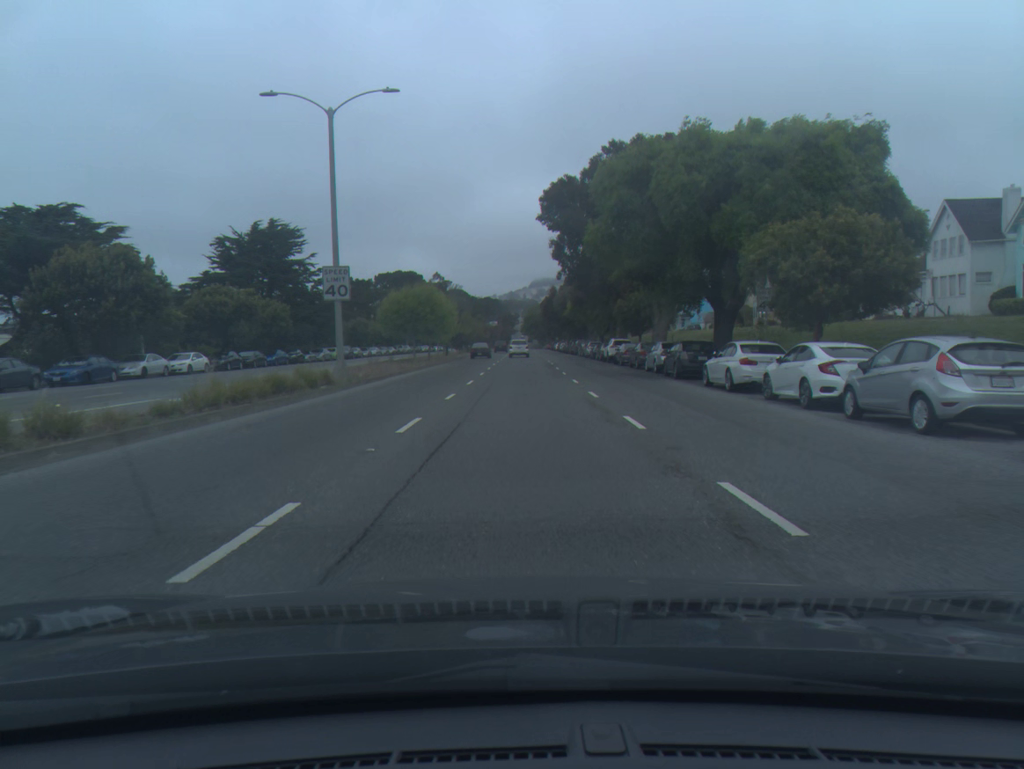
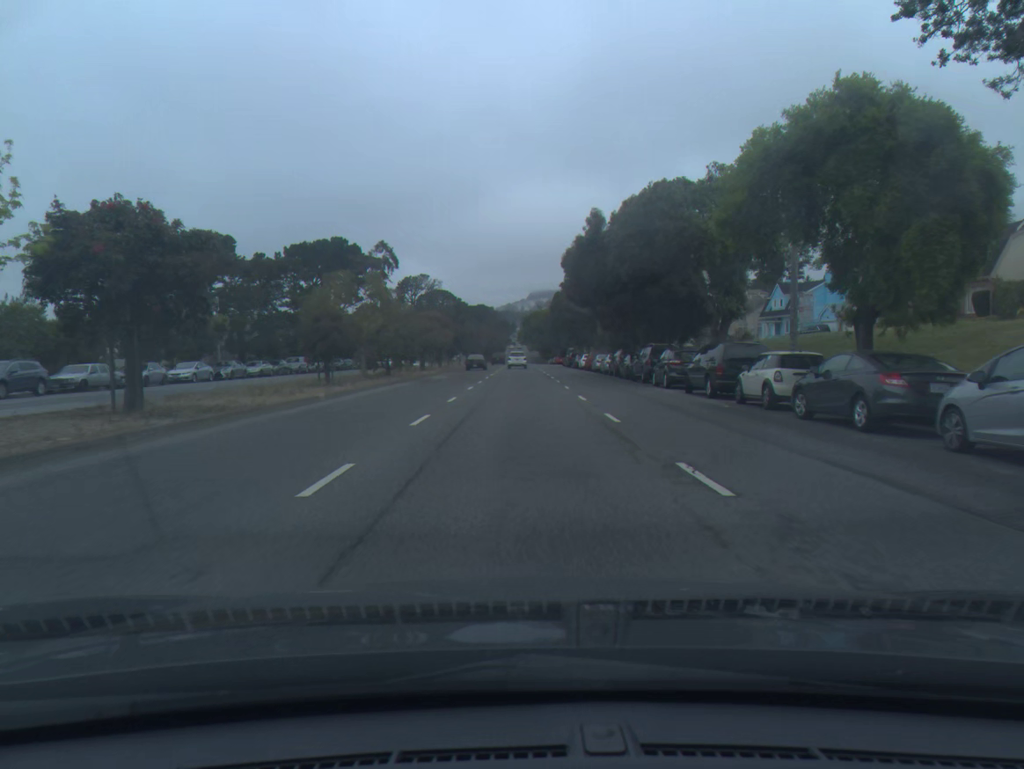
(+0.3, +63.4) m; 0°
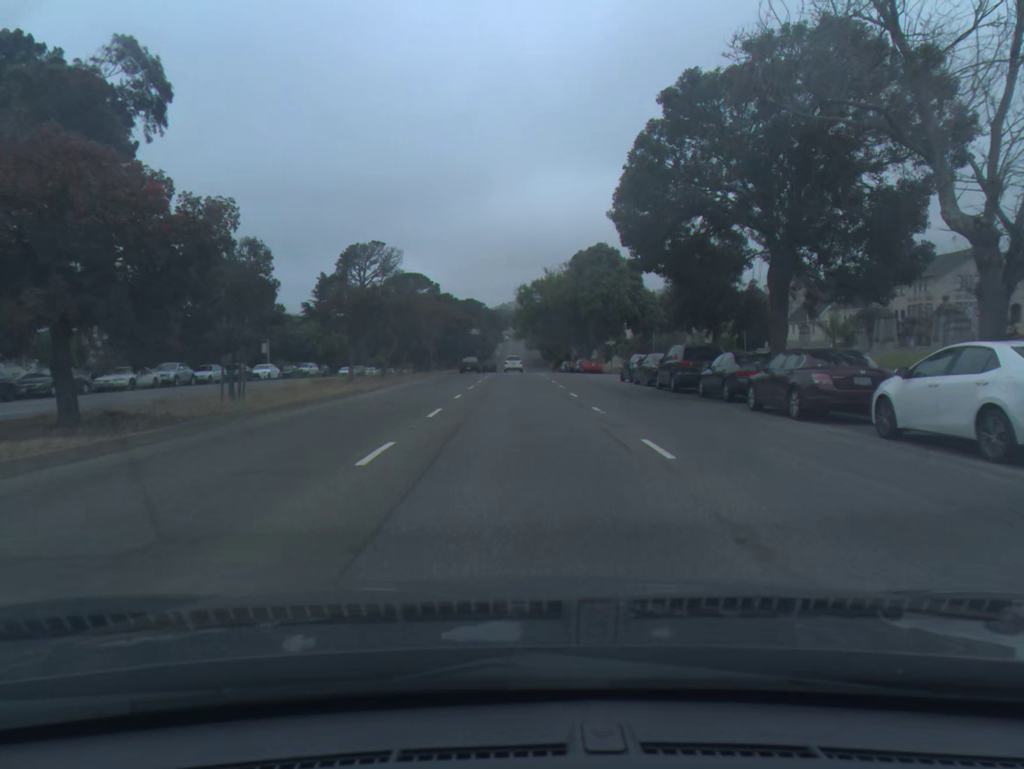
(-0.1, +63.0) m; 0°
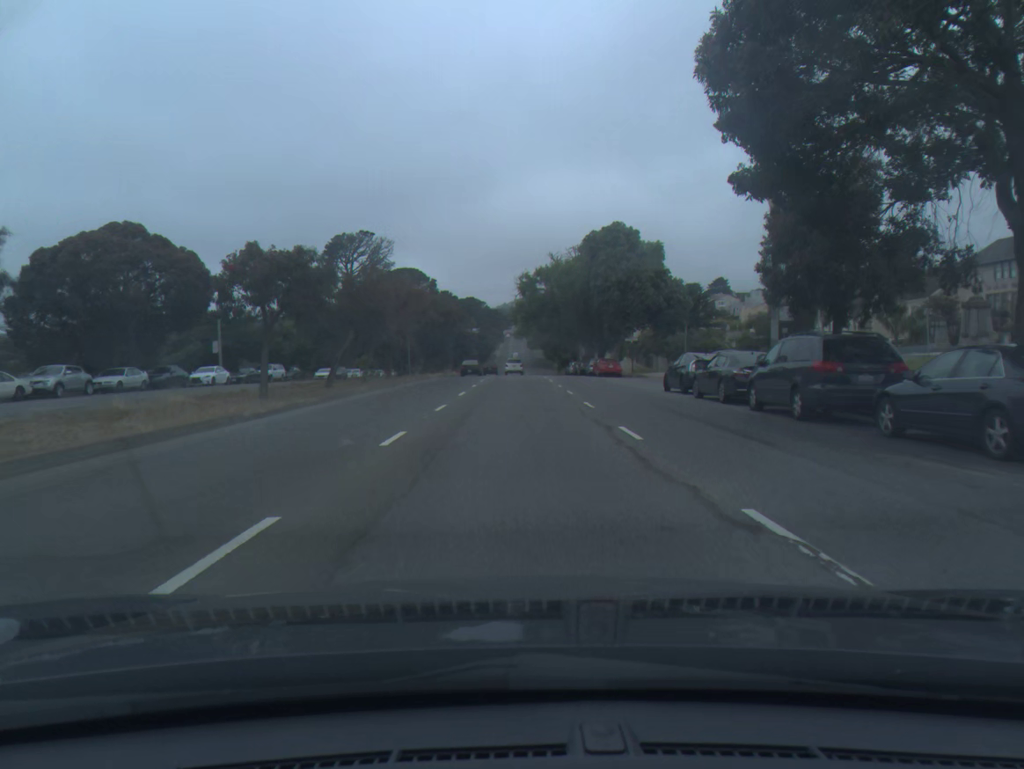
(0.0, +12.6) m; 0°
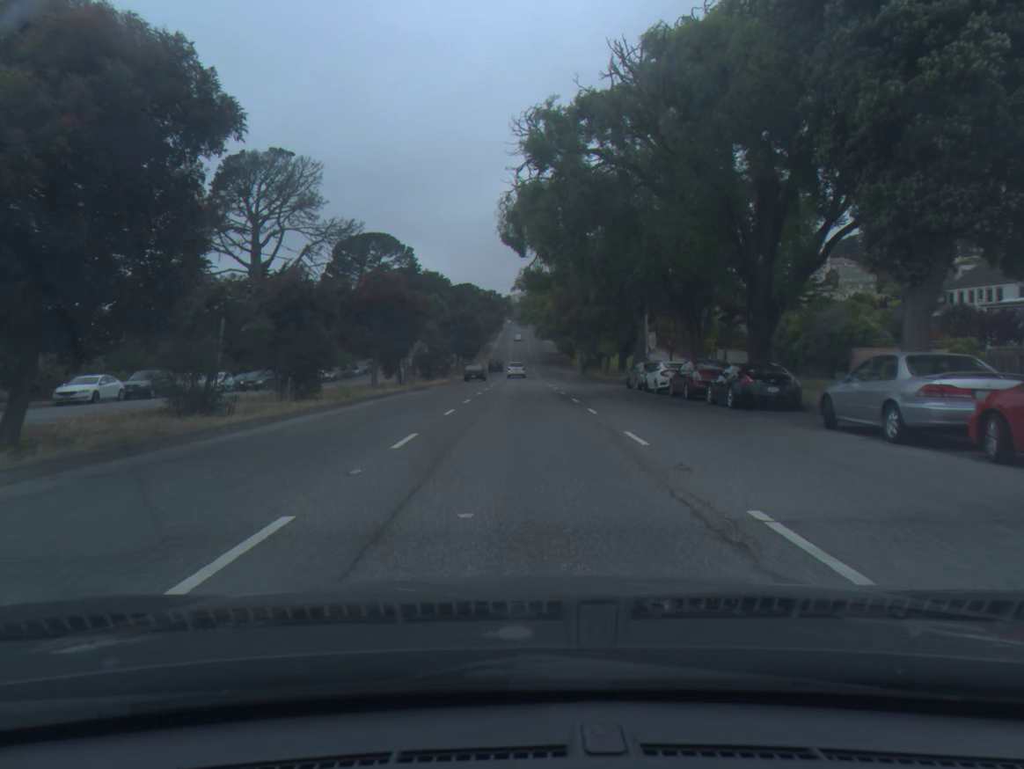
(-0.2, +50.3) m; 0°
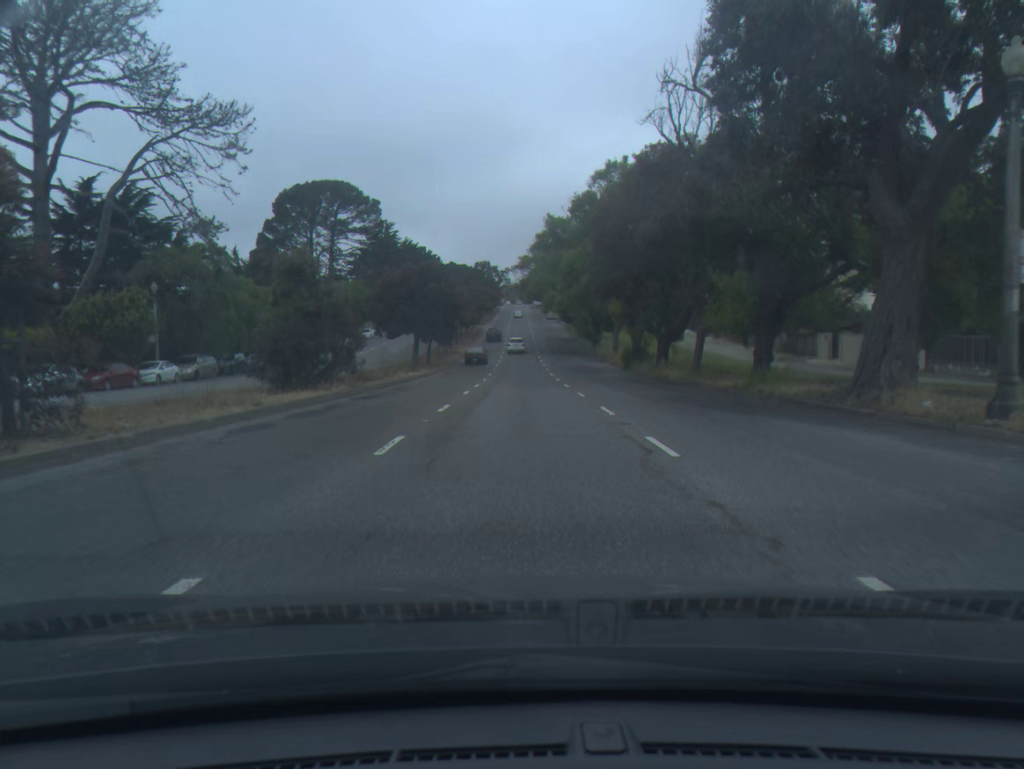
(-0.1, +38.0) m; 0°
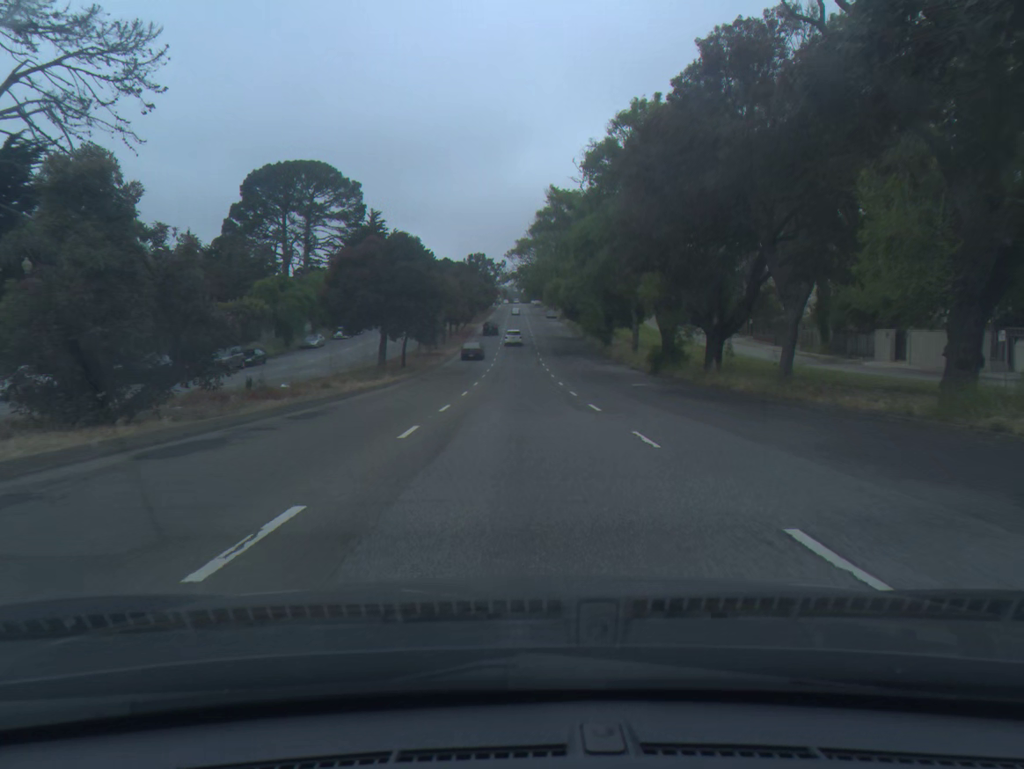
(0.0, +12.8) m; 0°
